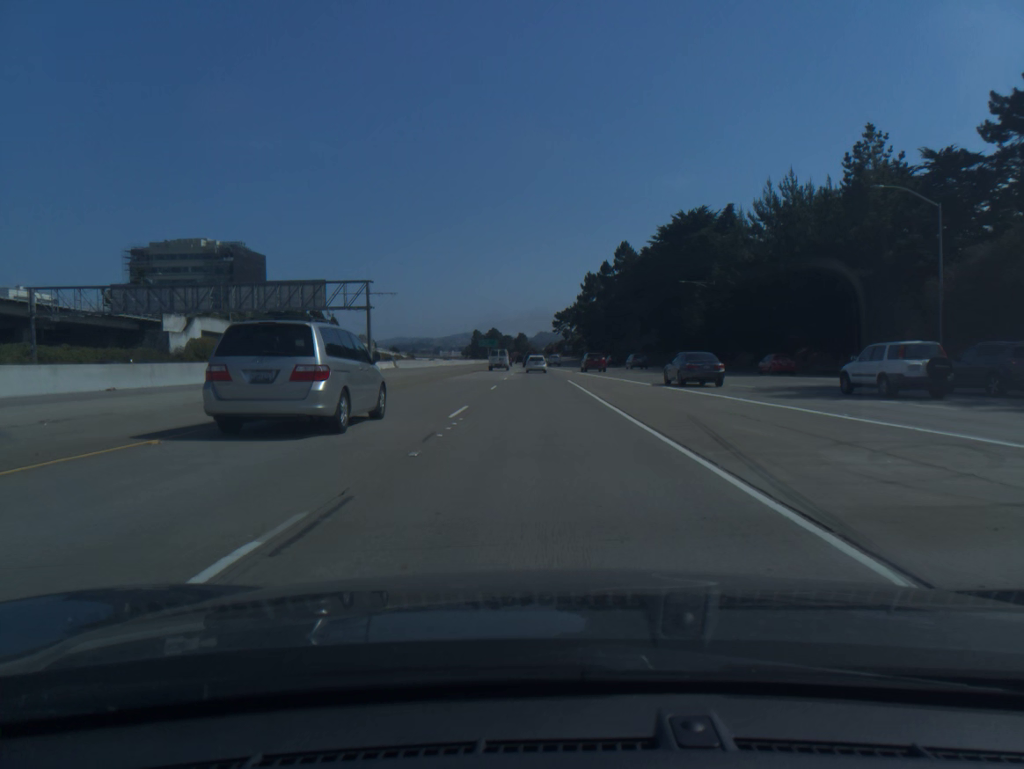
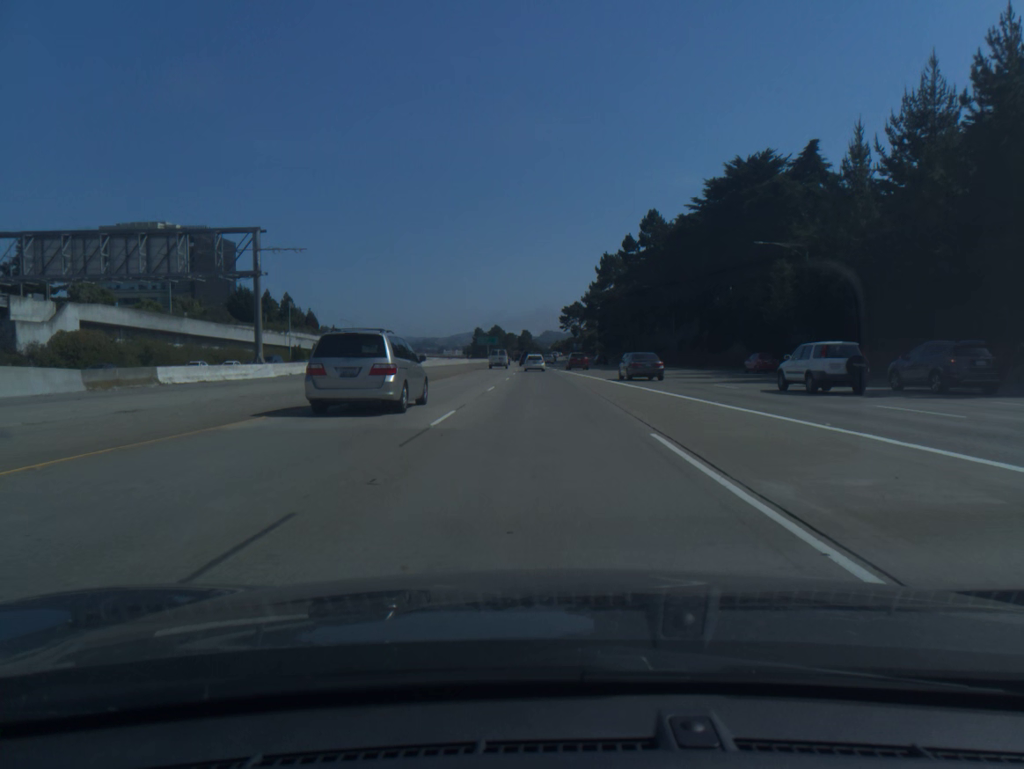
(-0.1, +31.9) m; 0°
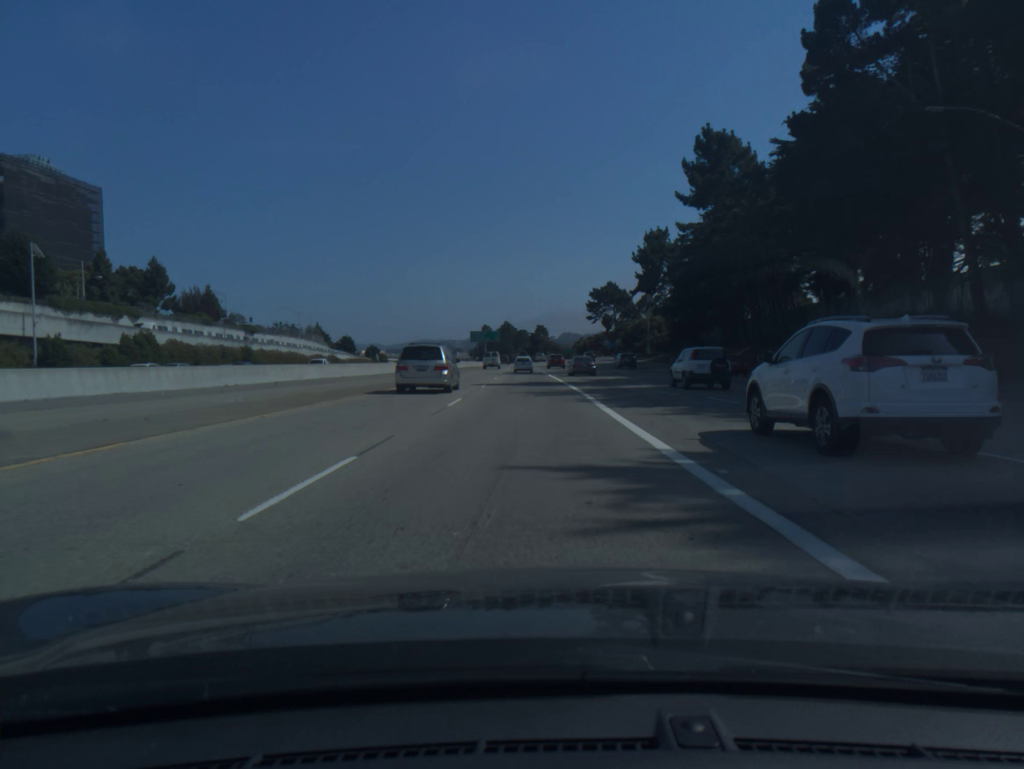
(-0.3, +81.2) m; -1°
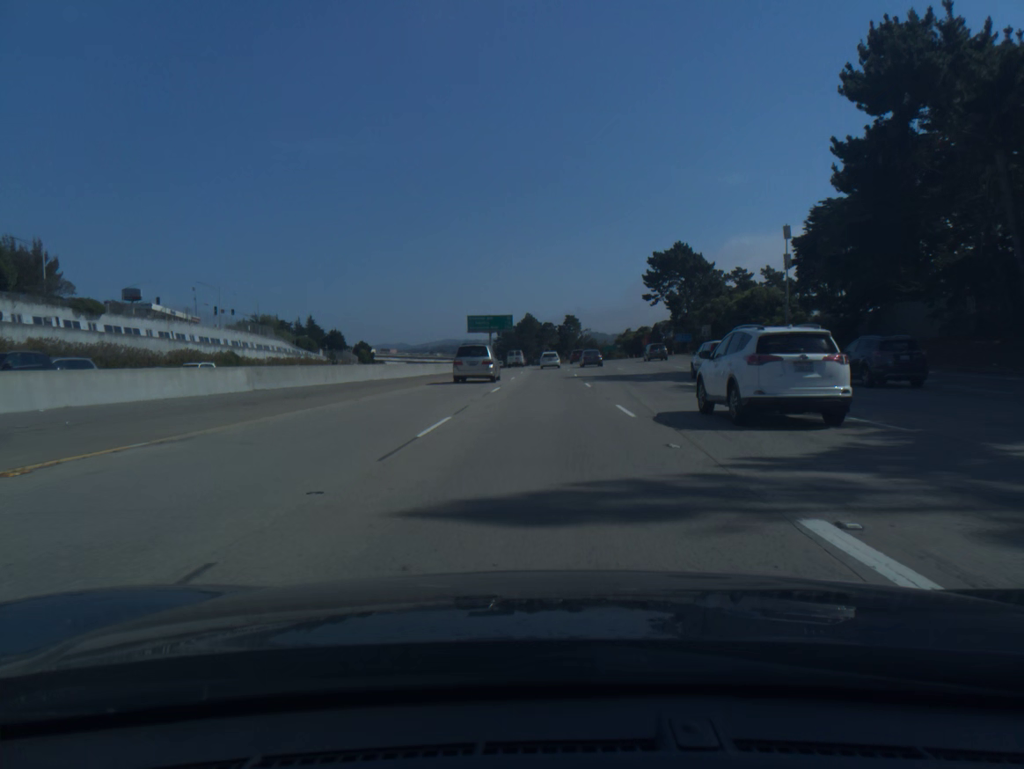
(-1.5, +67.0) m; -2°
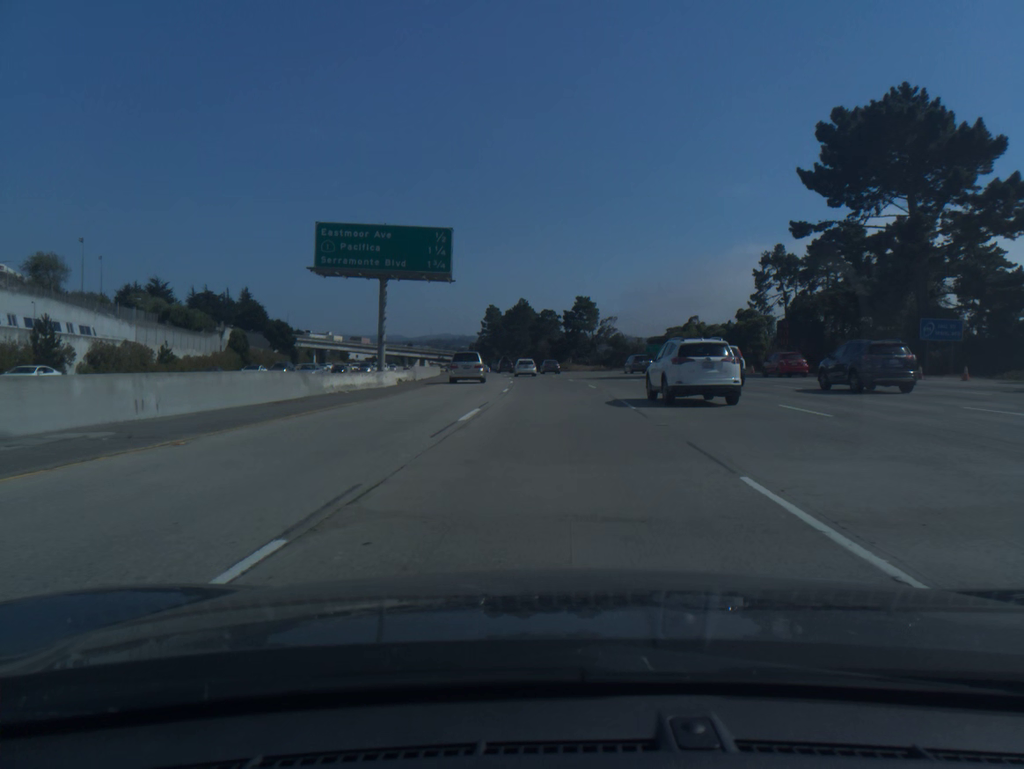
(+0.4, +84.4) m; 0°
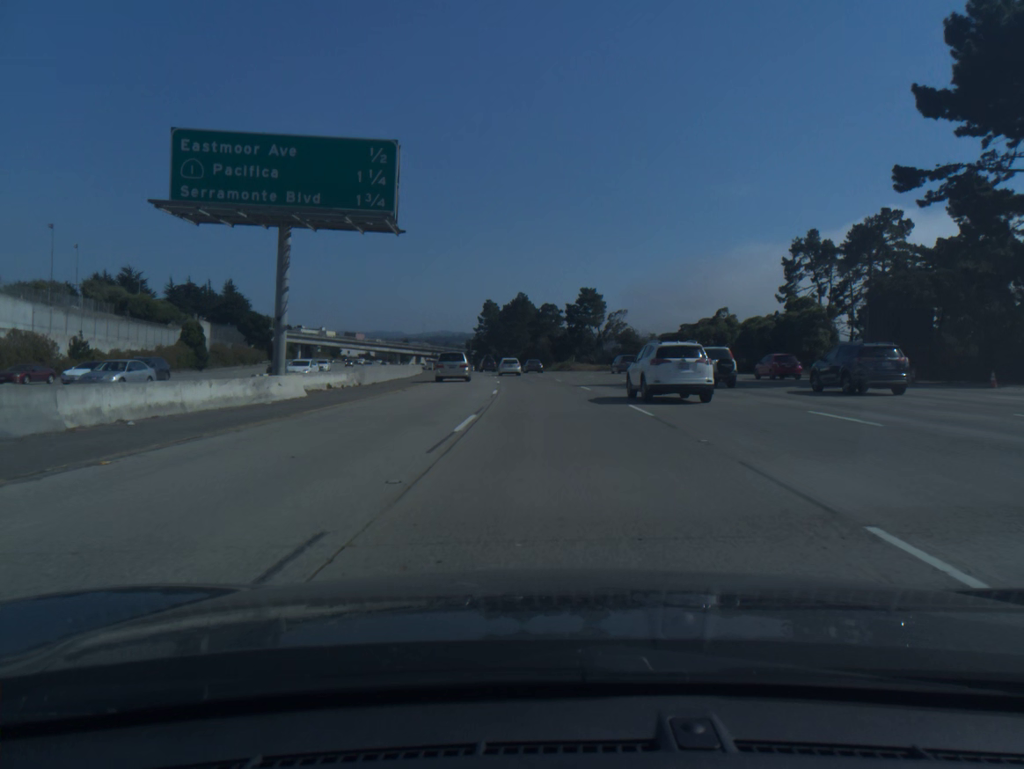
(0.0, +16.8) m; 0°
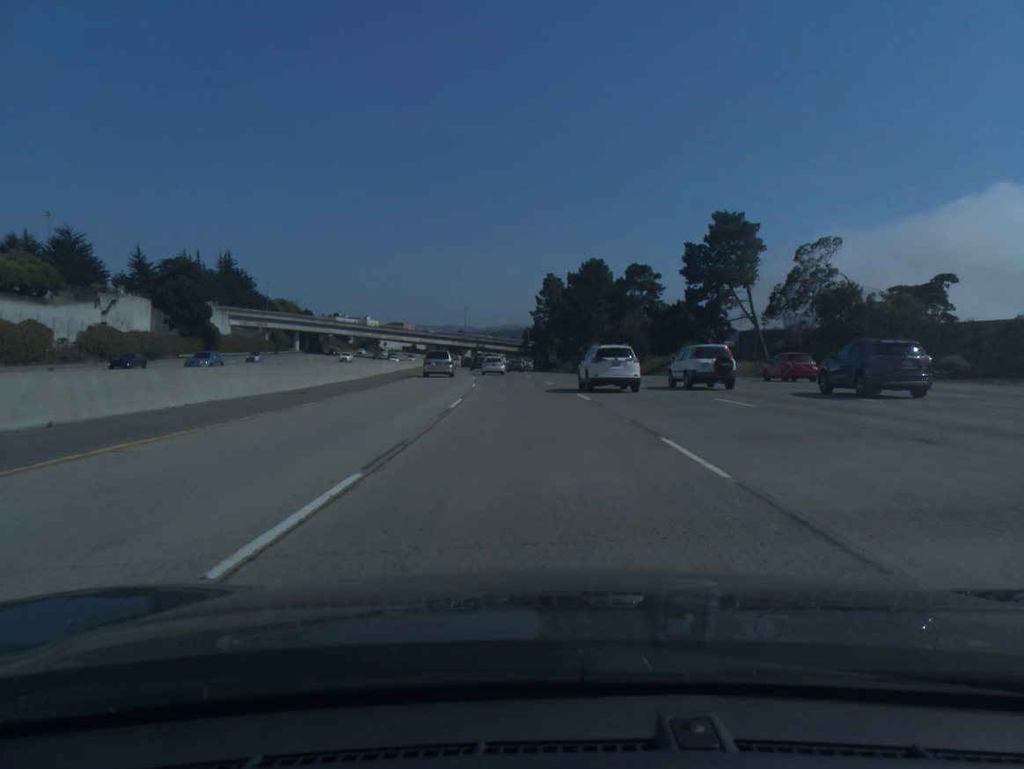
(-2.1, +67.2) m; -5°
